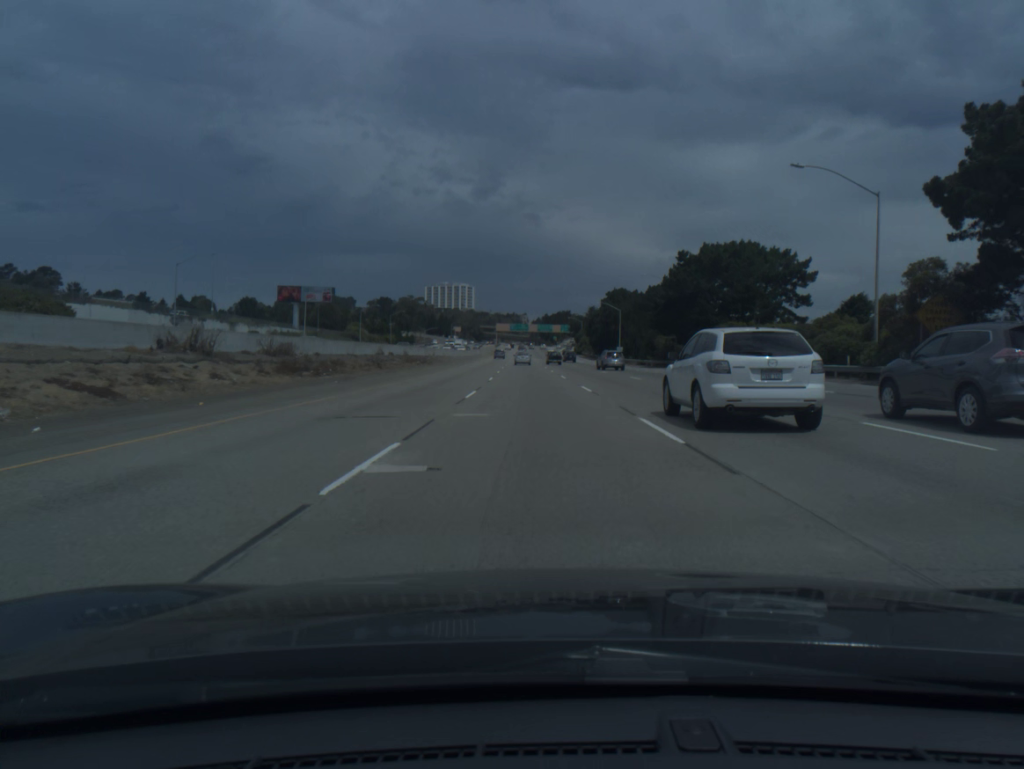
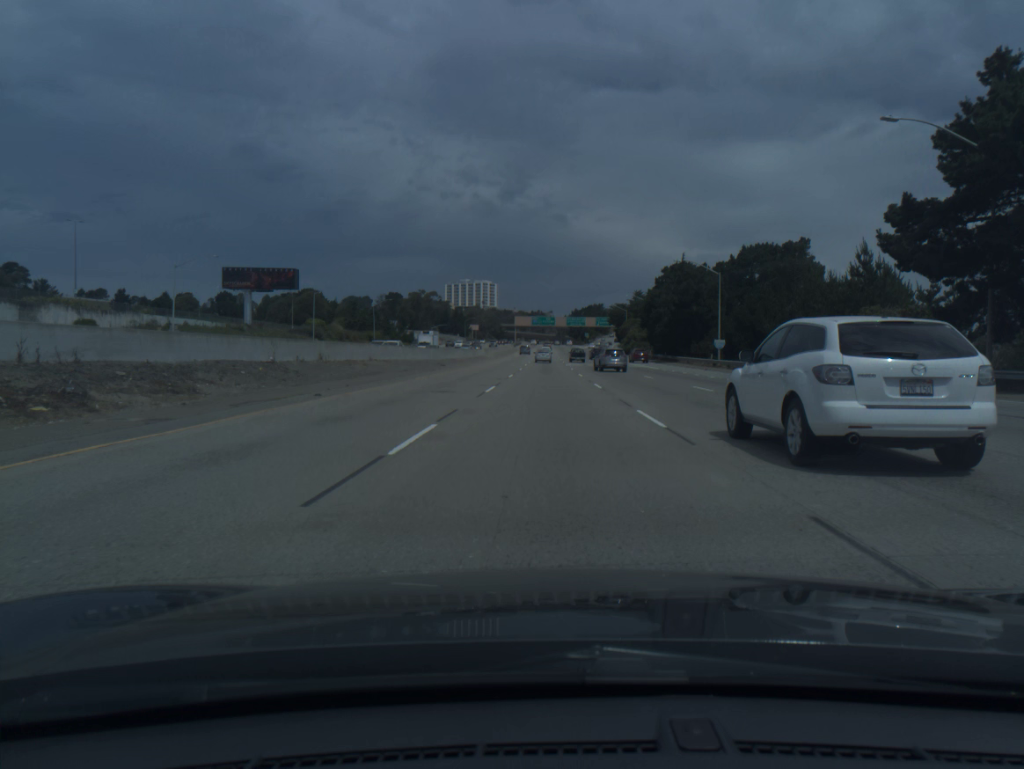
(-1.1, +56.1) m; -2°
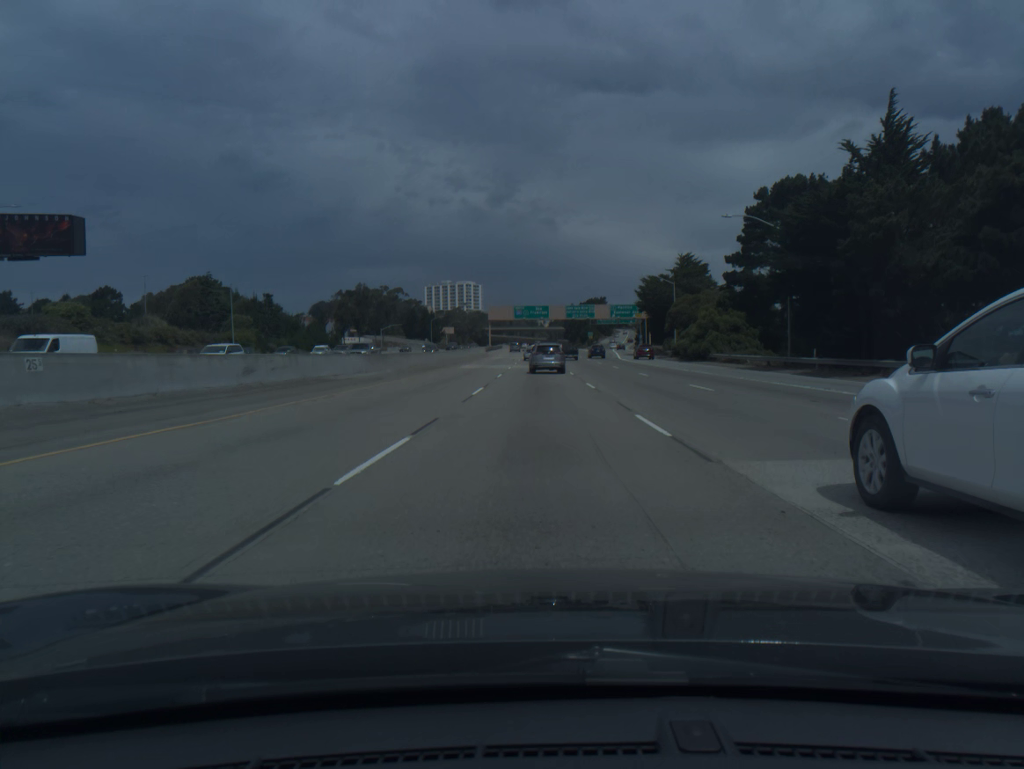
(+0.4, +74.7) m; +1°
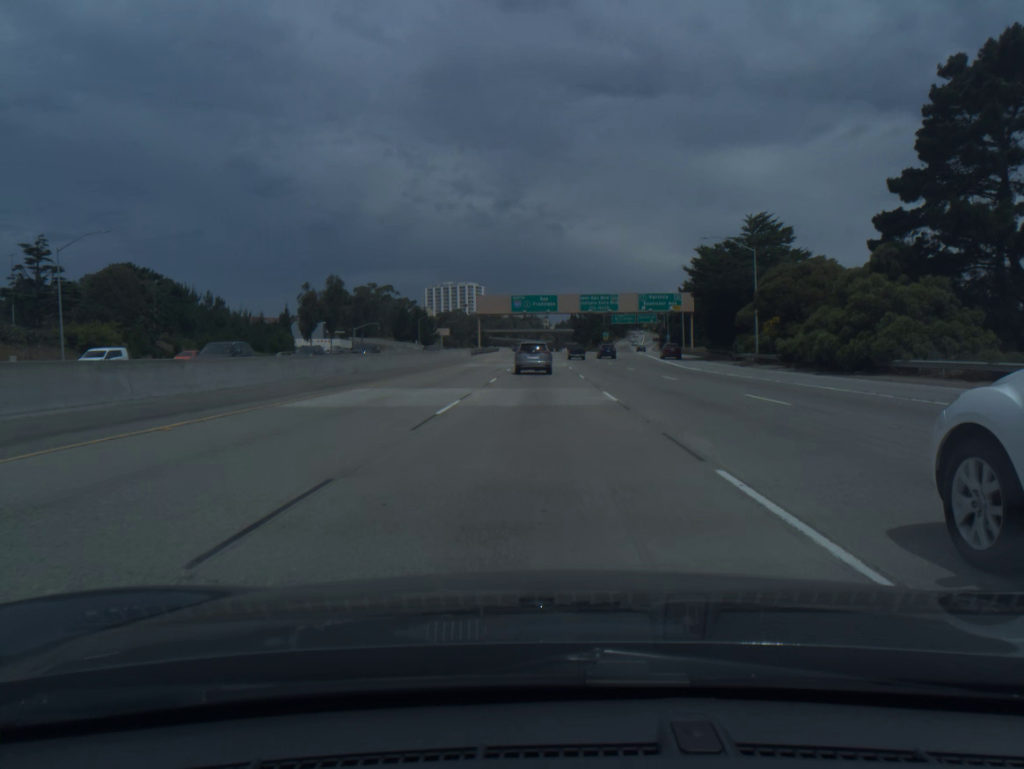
(-0.1, +36.6) m; 0°
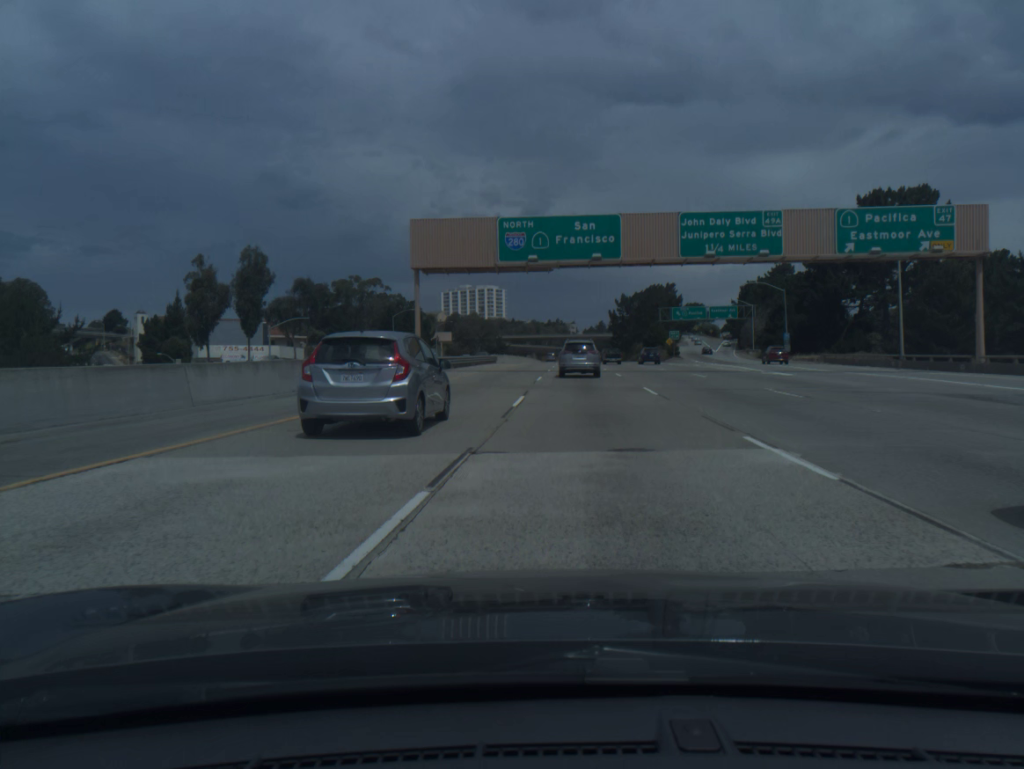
(-0.6, +69.8) m; -2°
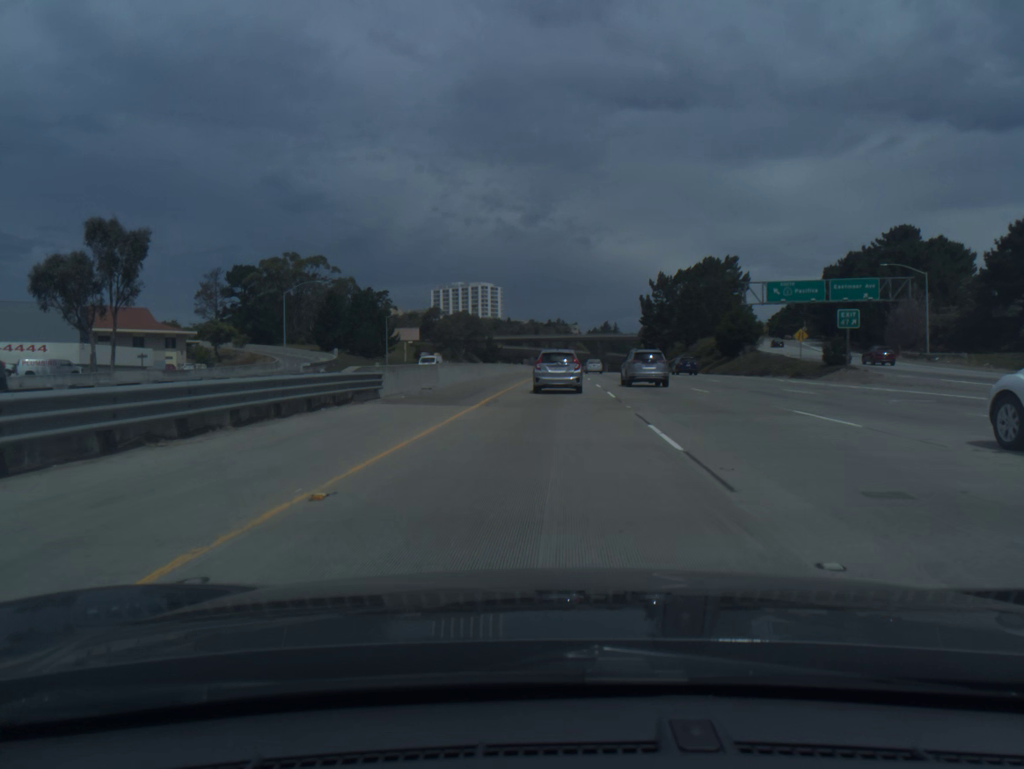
(-0.5, +66.1) m; 0°
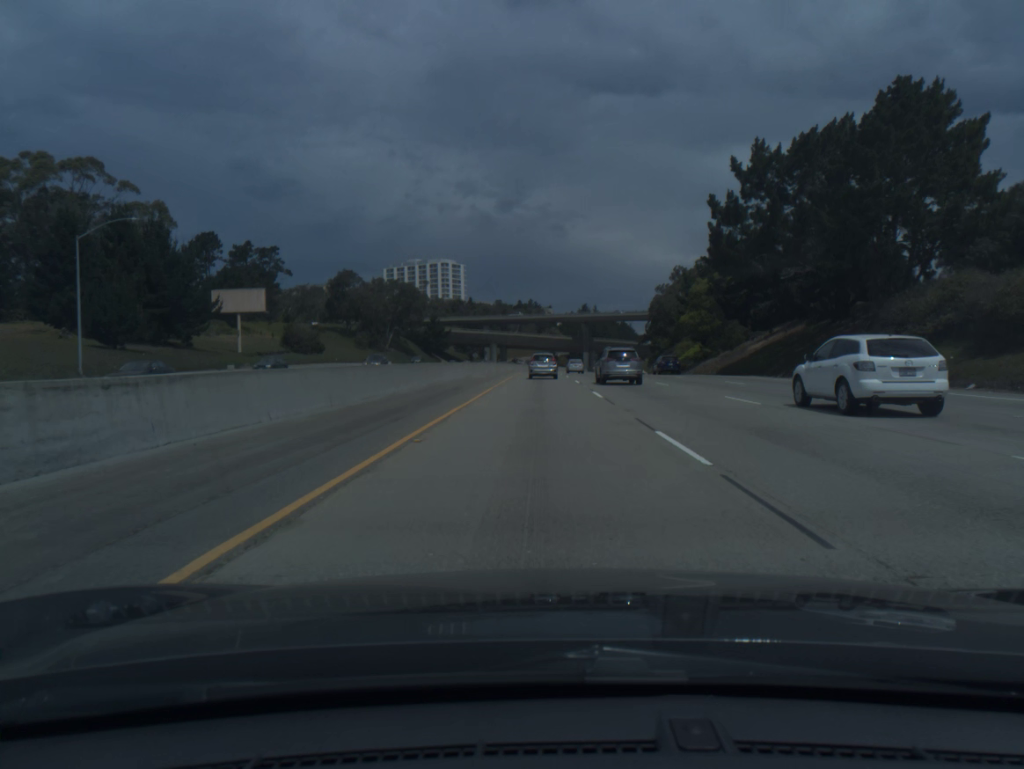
(+2.3, +83.1) m; +2°
